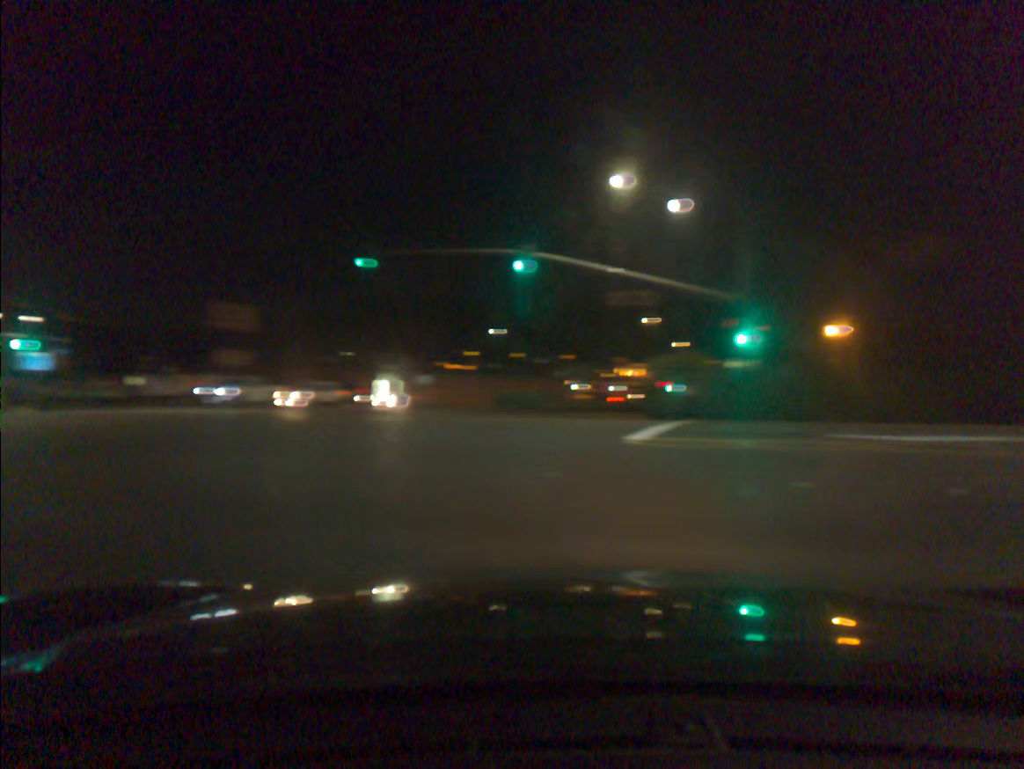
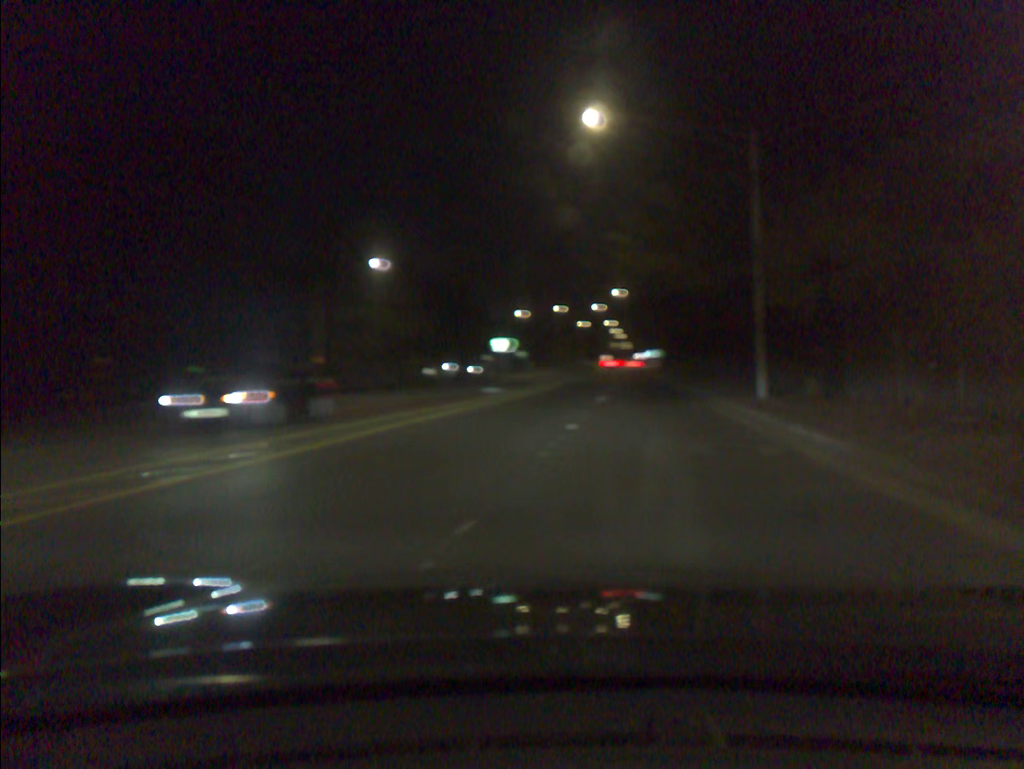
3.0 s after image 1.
(+10.8, +7.3) m; +80°
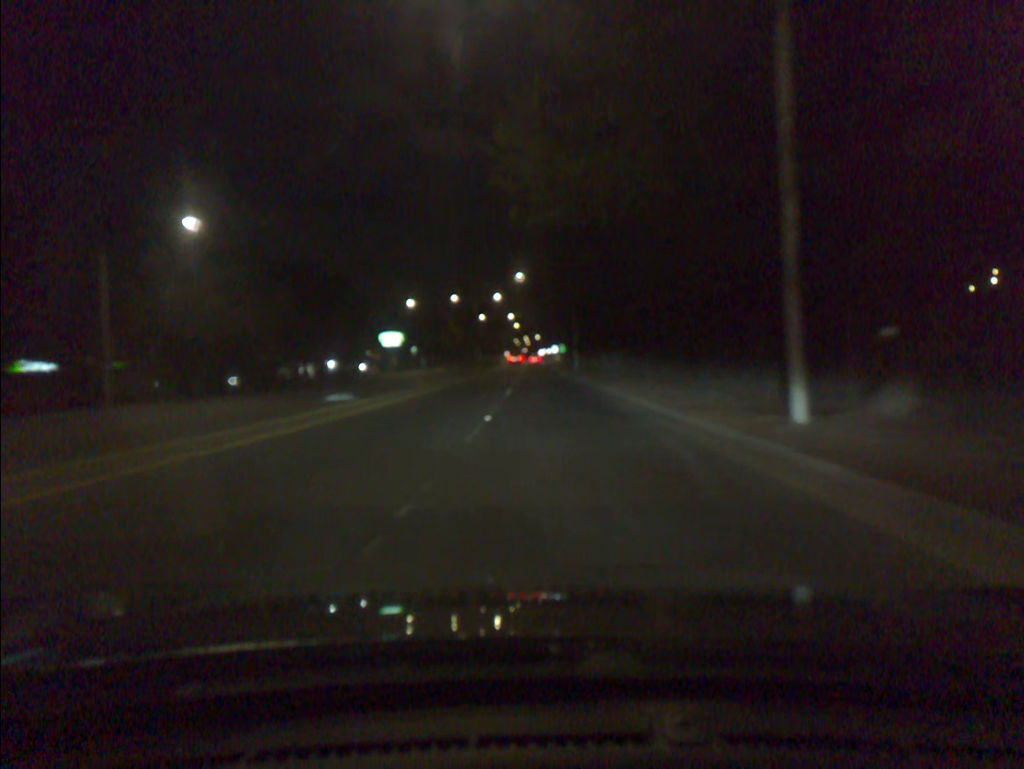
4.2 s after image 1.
(+0.9, +12.5) m; +5°
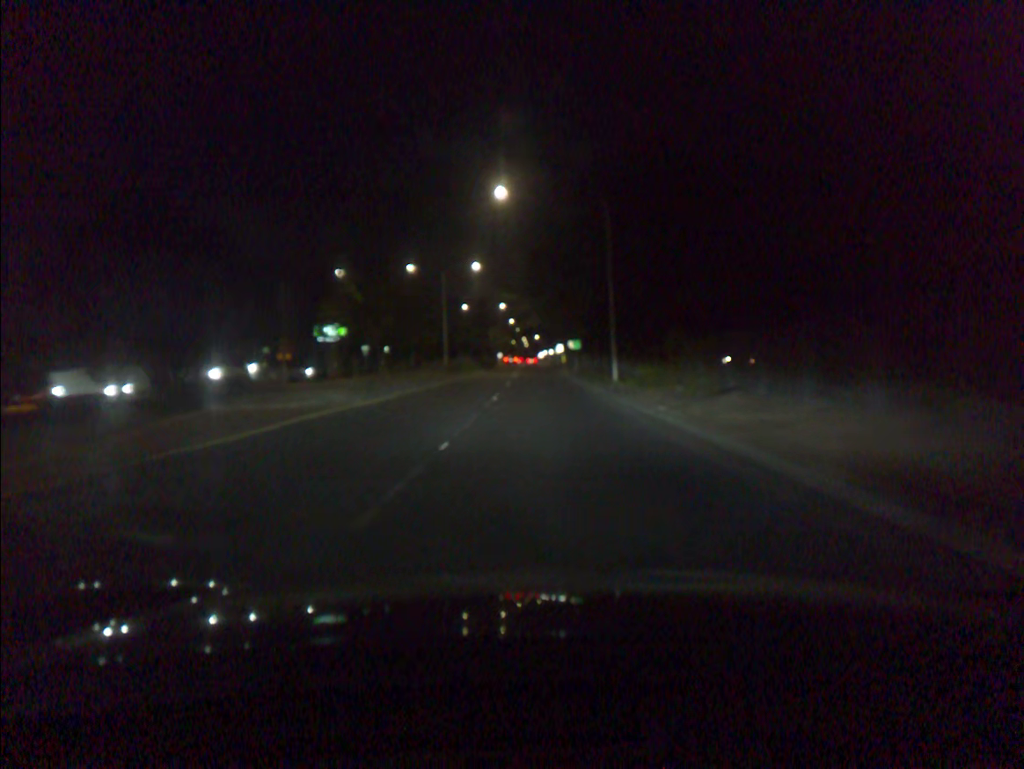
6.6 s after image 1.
(+0.2, +35.7) m; 0°
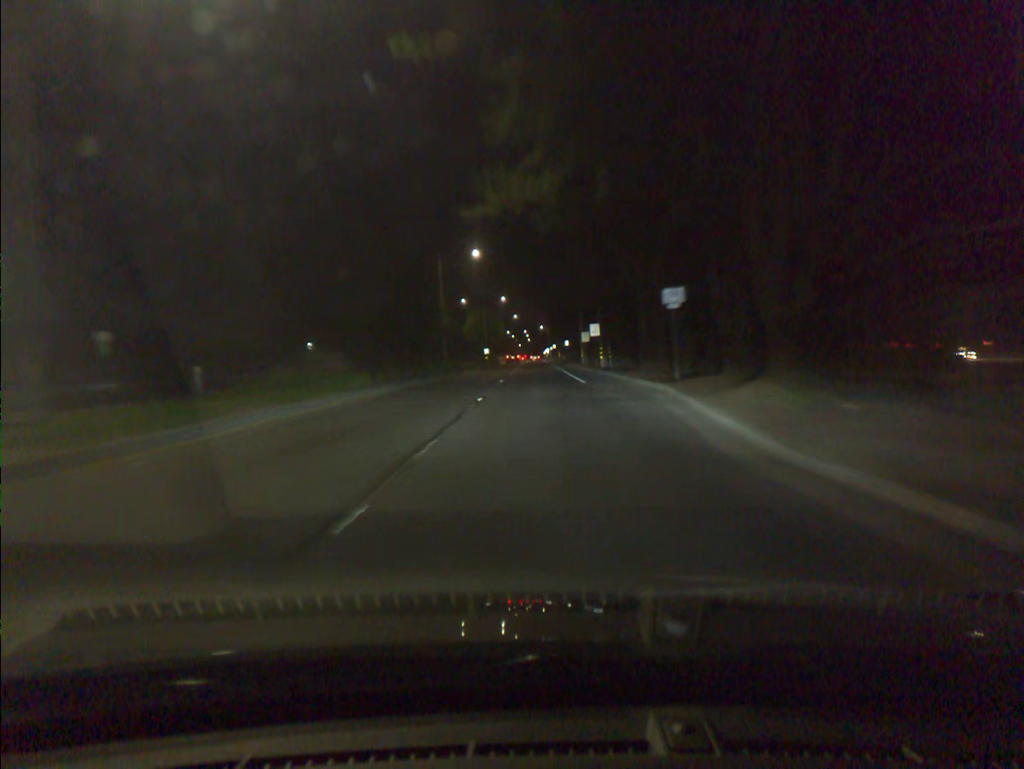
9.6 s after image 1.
(-0.2, +57.9) m; 0°
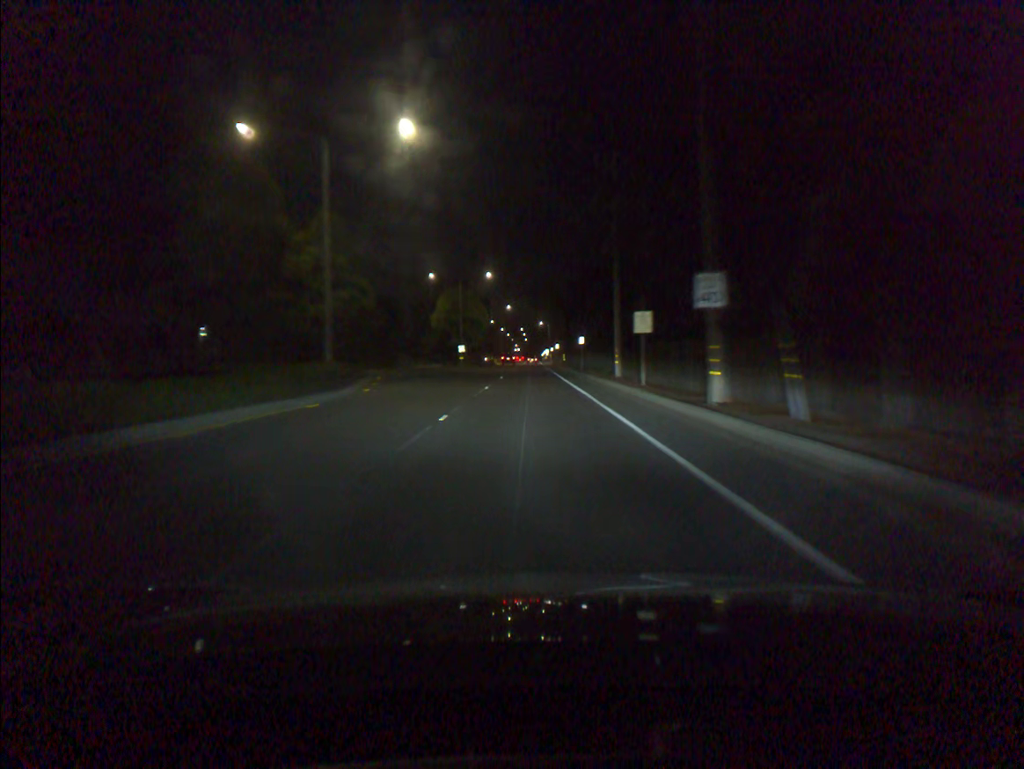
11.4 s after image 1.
(+0.2, +34.8) m; 0°
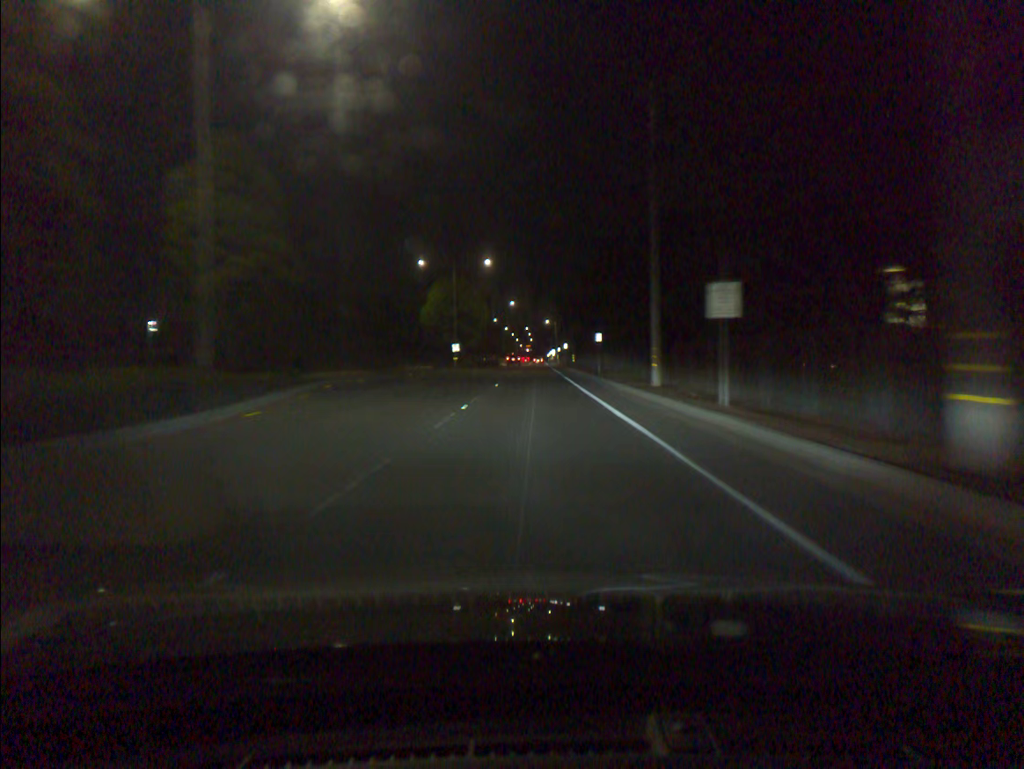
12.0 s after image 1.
(0.0, +11.3) m; -1°
